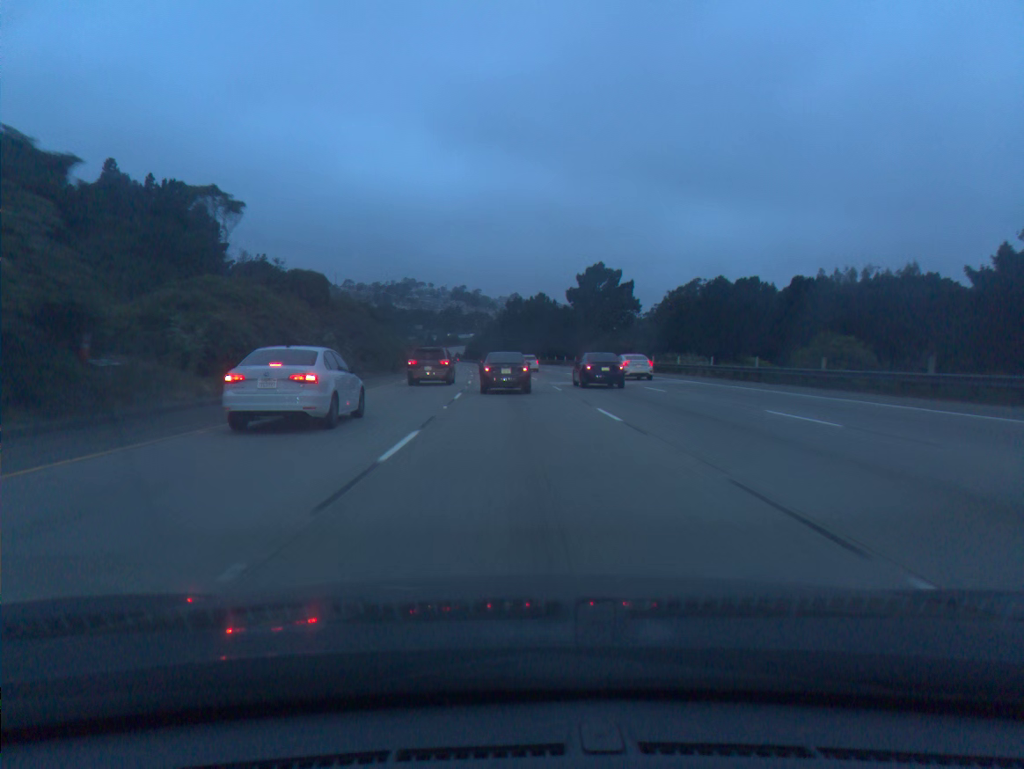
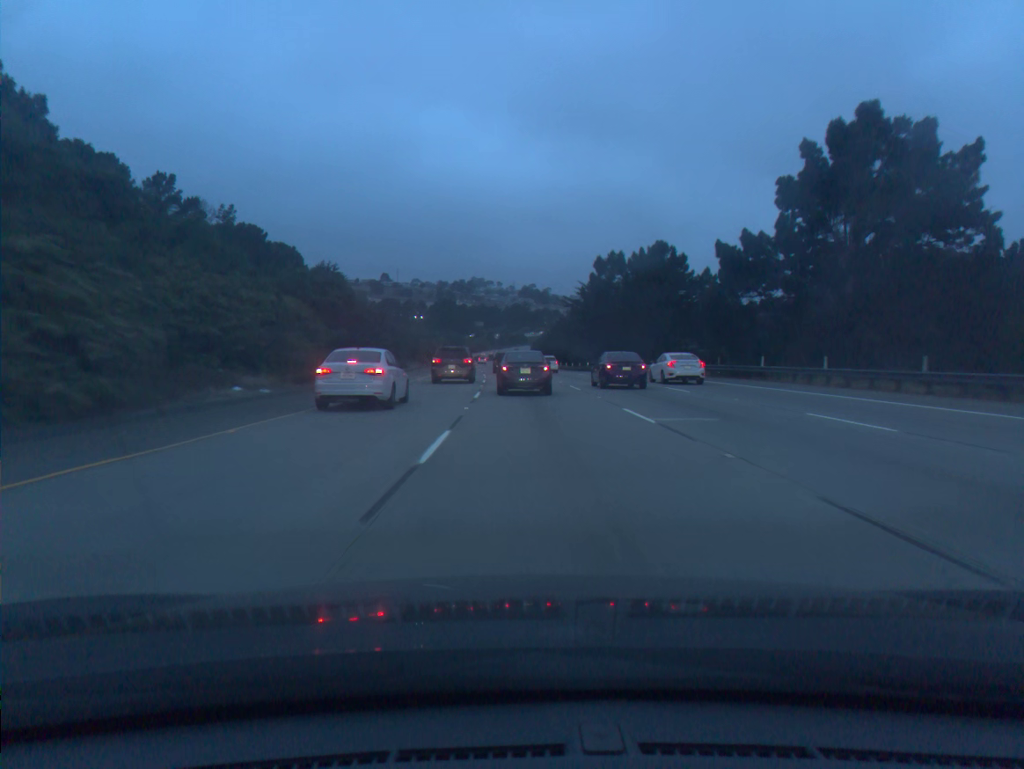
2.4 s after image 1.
(-3.3, +73.4) m; -5°
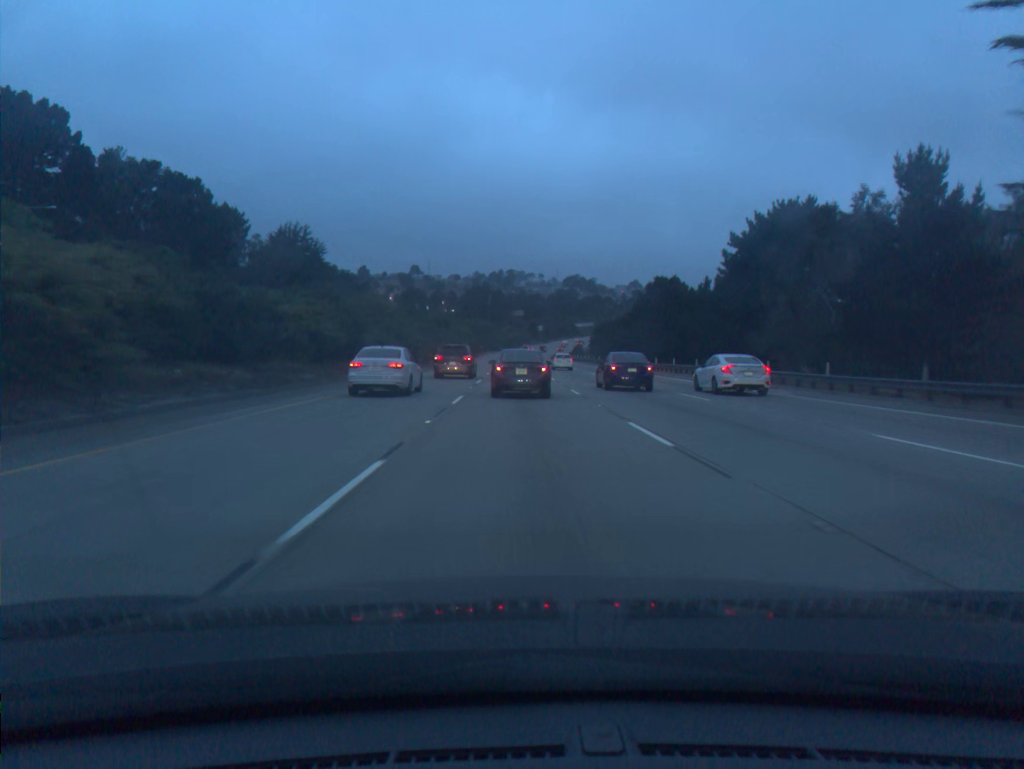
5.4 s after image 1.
(-3.0, +91.2) m; -3°
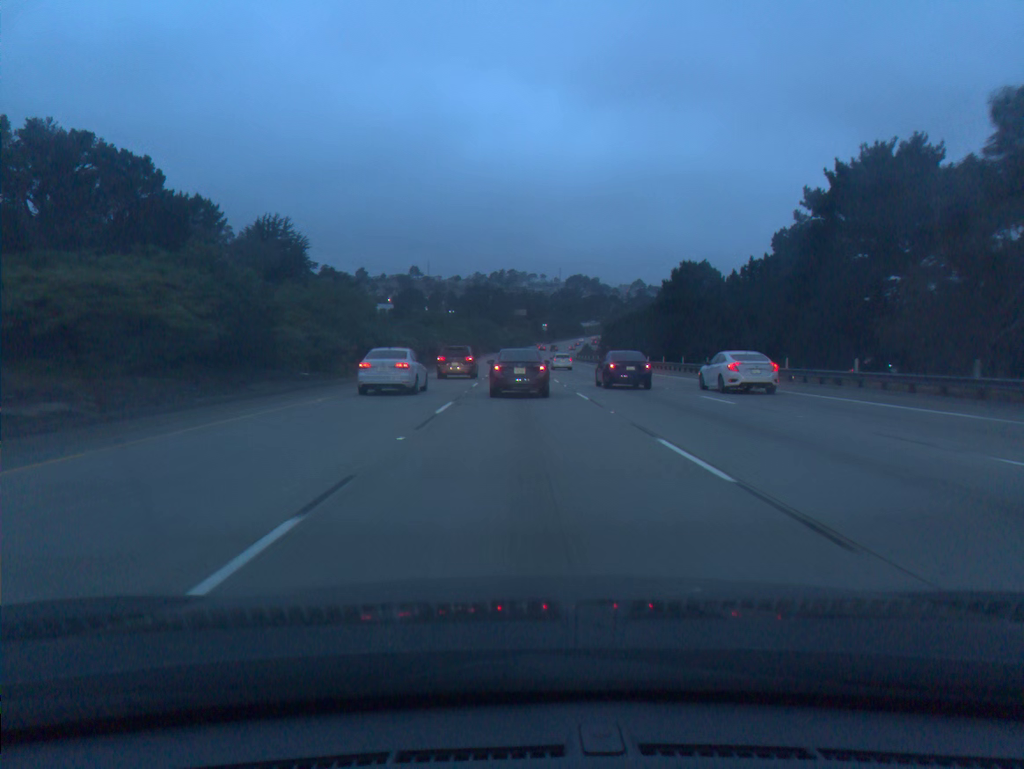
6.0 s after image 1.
(0.0, +17.8) m; 0°
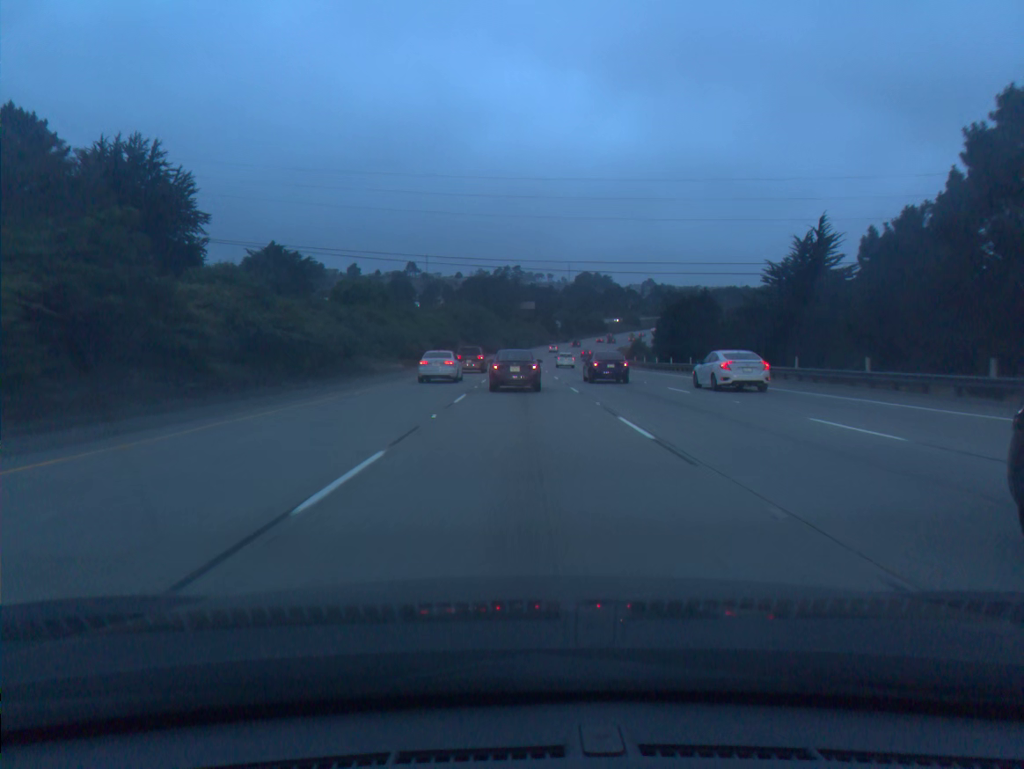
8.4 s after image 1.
(-0.3, +68.9) m; -1°
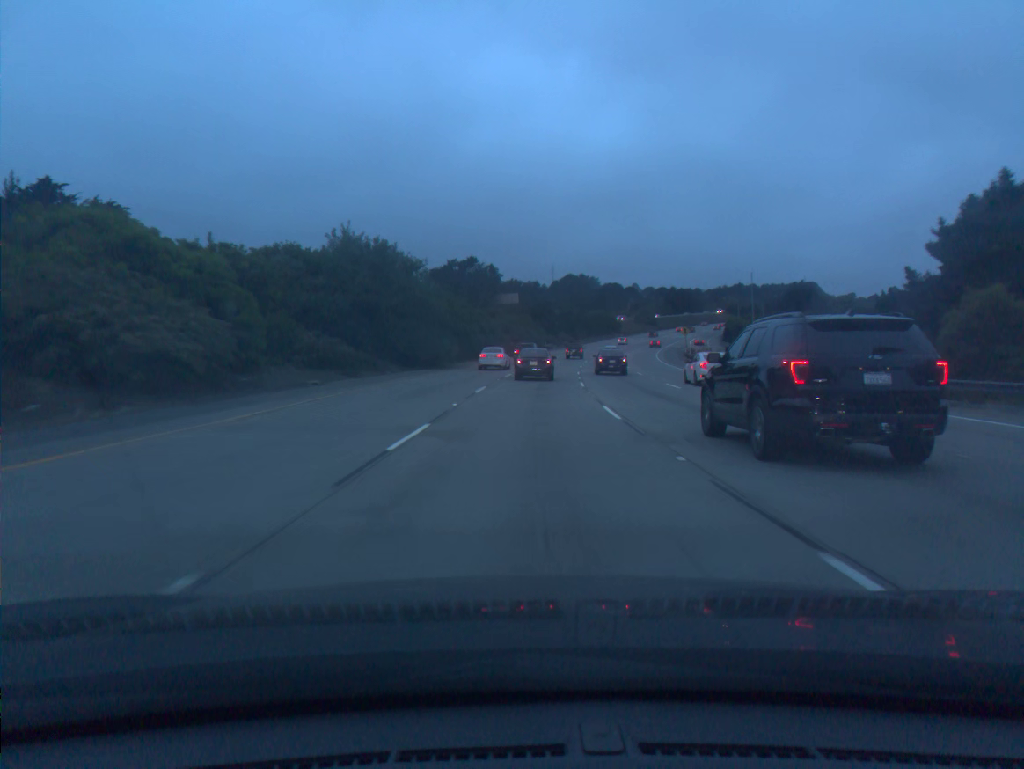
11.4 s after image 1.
(+0.5, +83.7) m; +1°
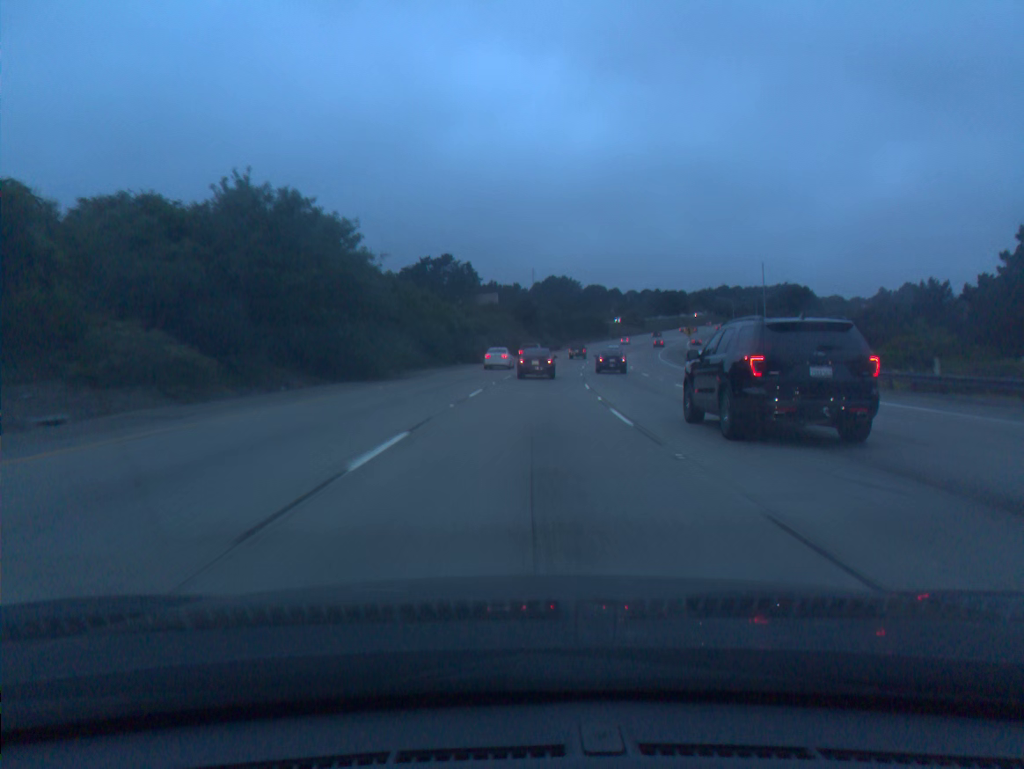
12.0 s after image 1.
(+0.2, +16.6) m; +1°
